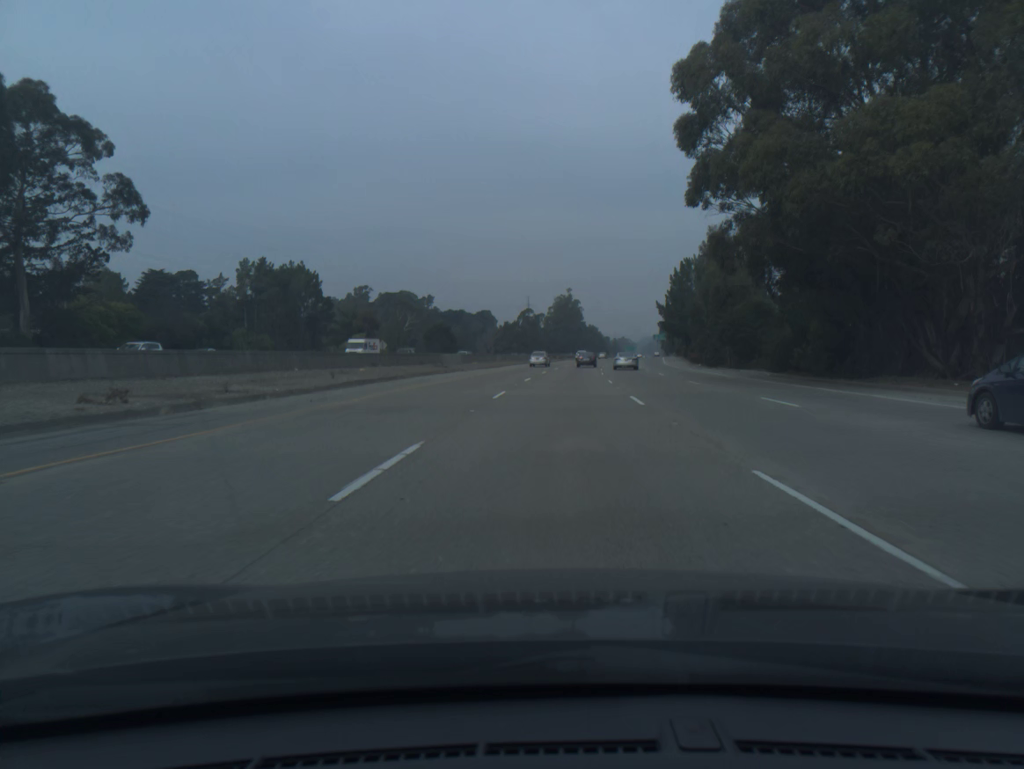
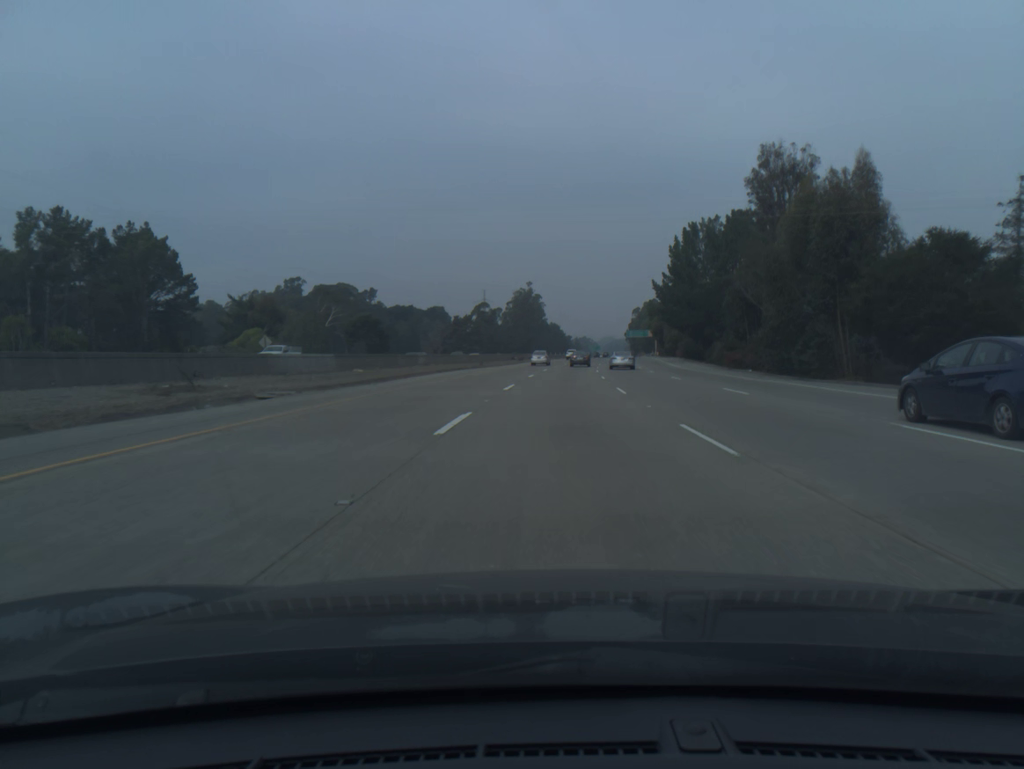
(+0.9, +38.8) m; +3°
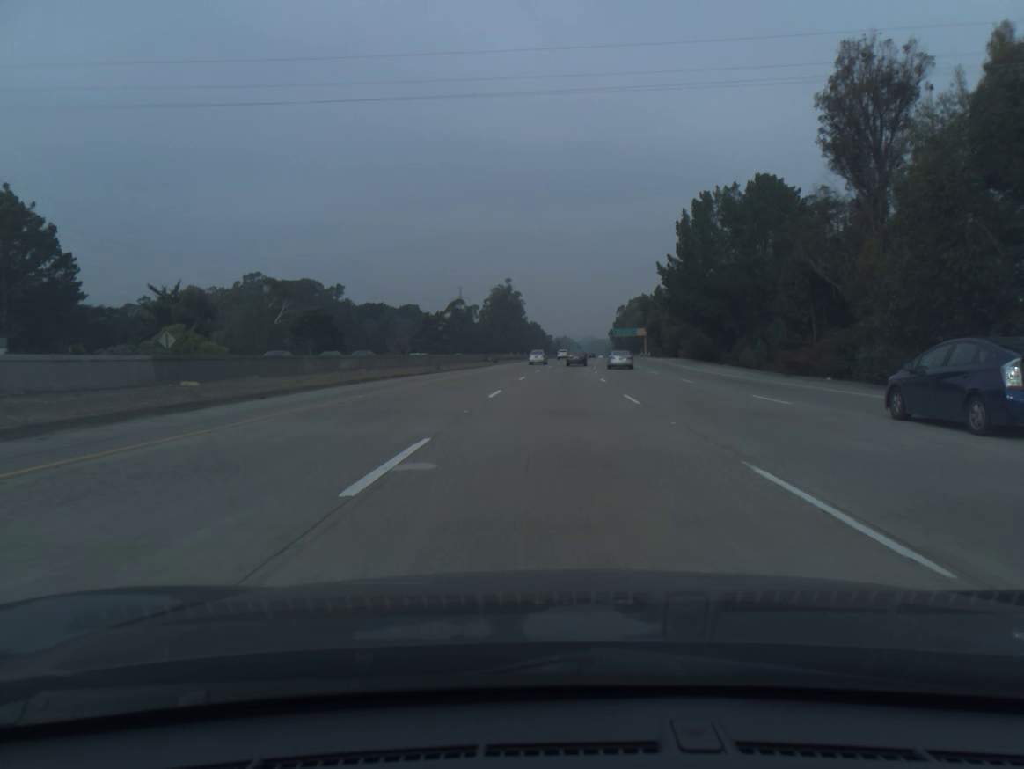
(+0.2, +19.4) m; +1°
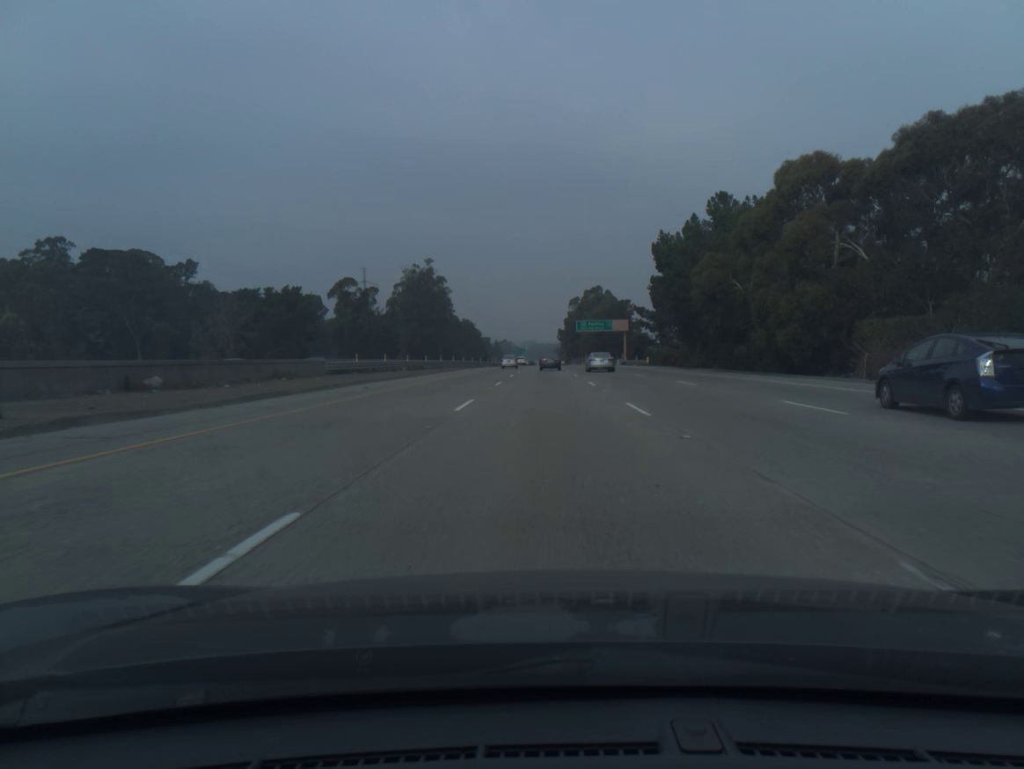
(+3.2, +77.6) m; +4°
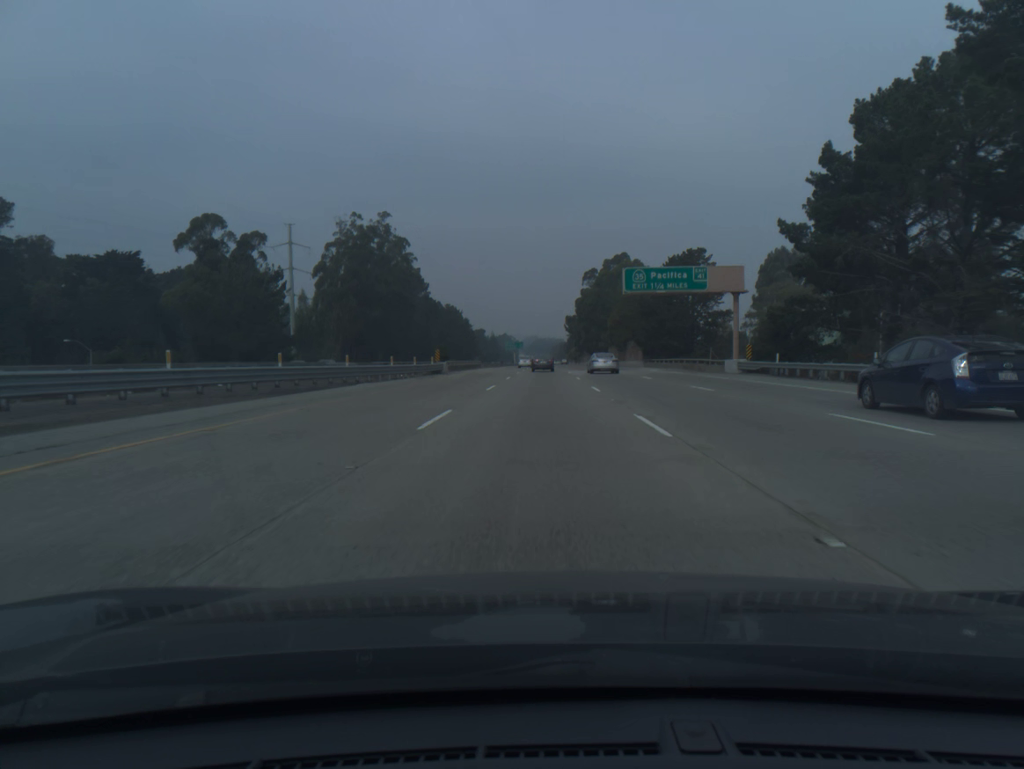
(+0.3, +77.0) m; 0°
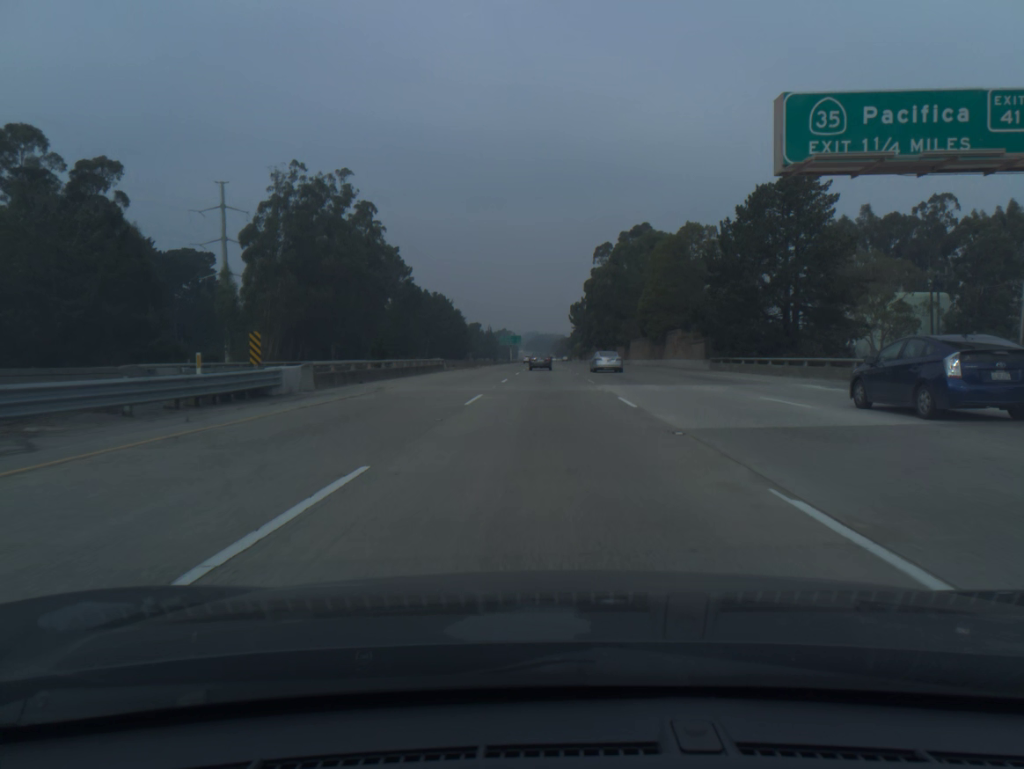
(-0.1, +38.2) m; 0°
